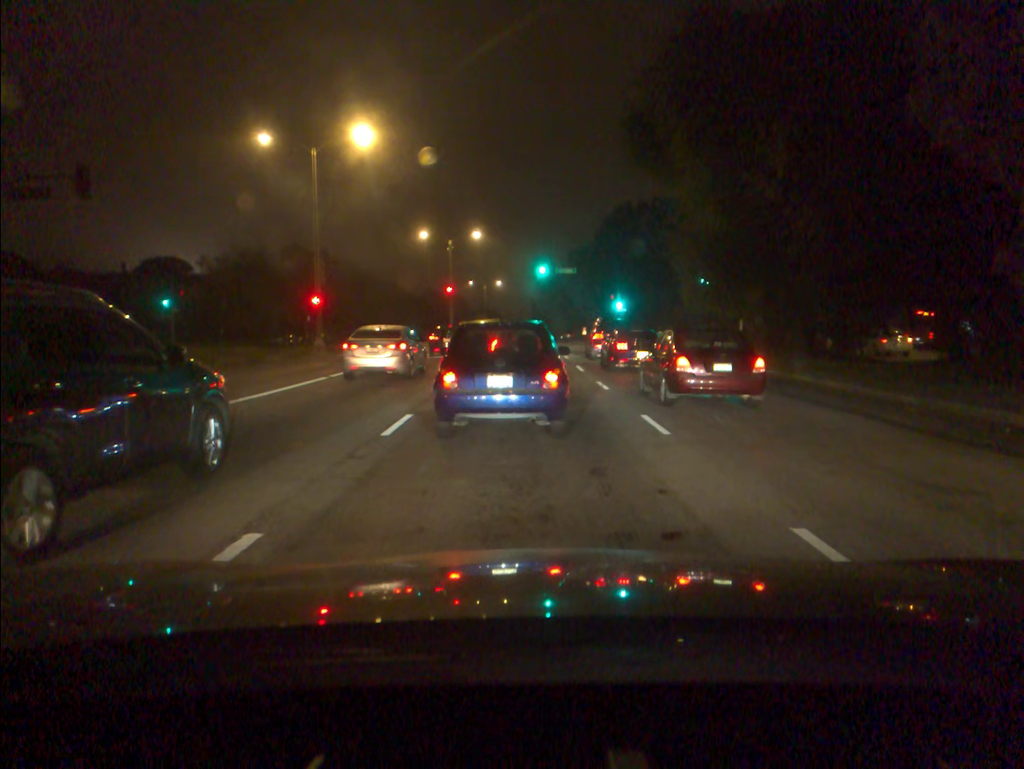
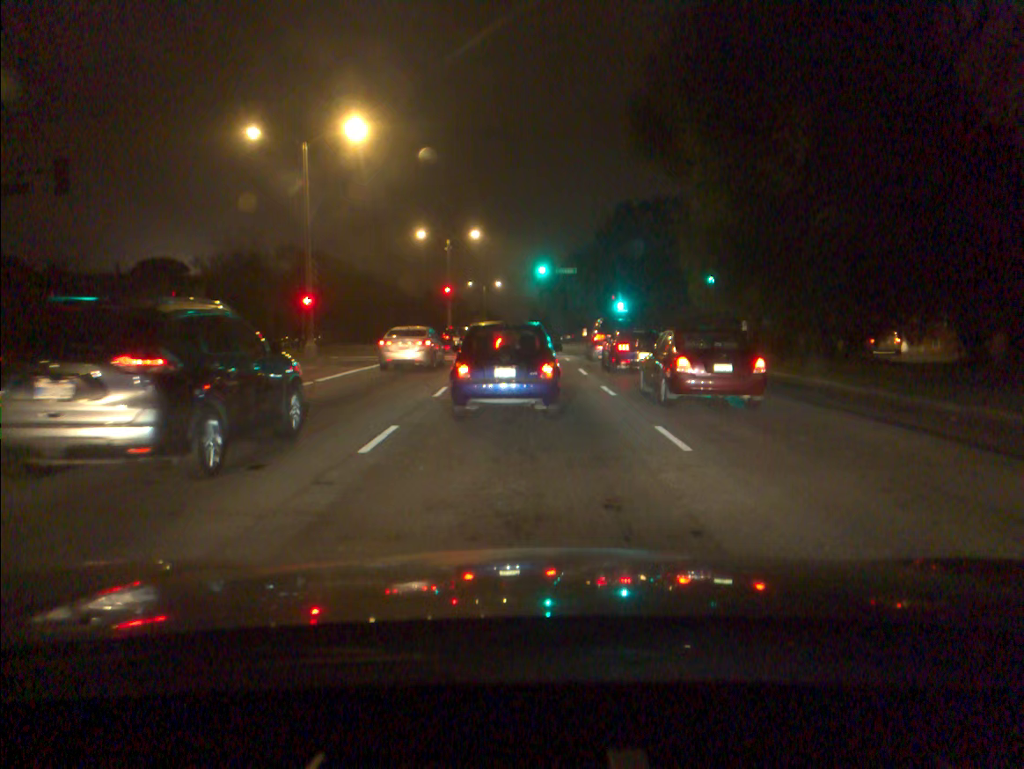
(0.0, +1.4) m; 0°
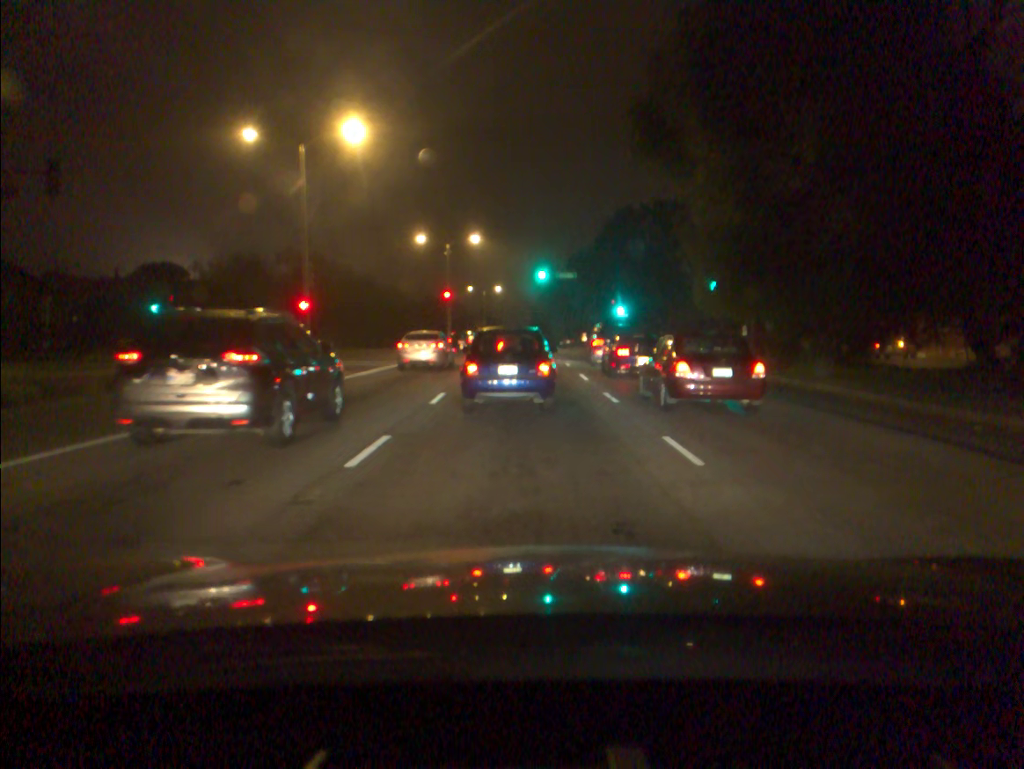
(0.0, +0.7) m; 0°
